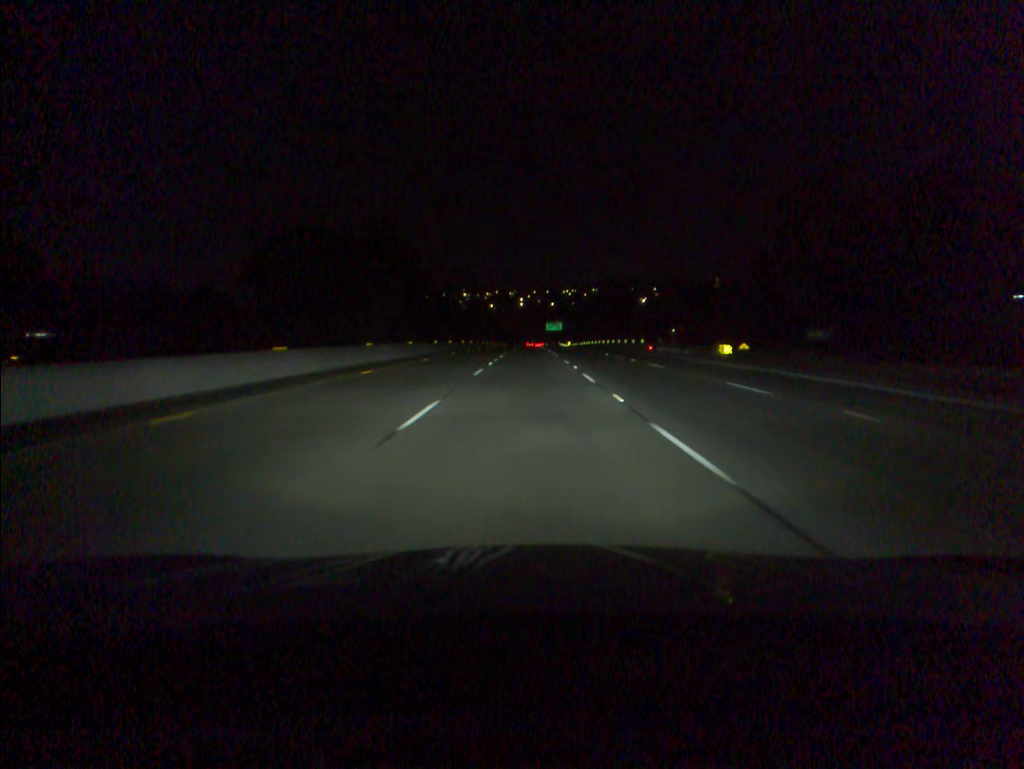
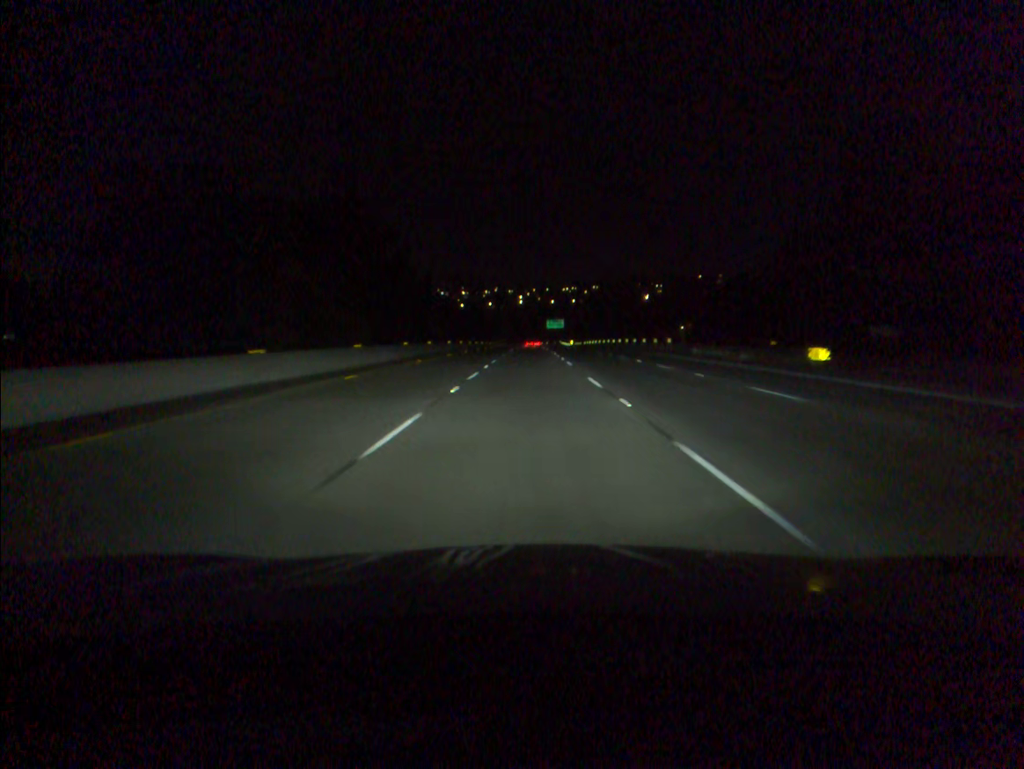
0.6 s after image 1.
(0.0, +16.9) m; 0°
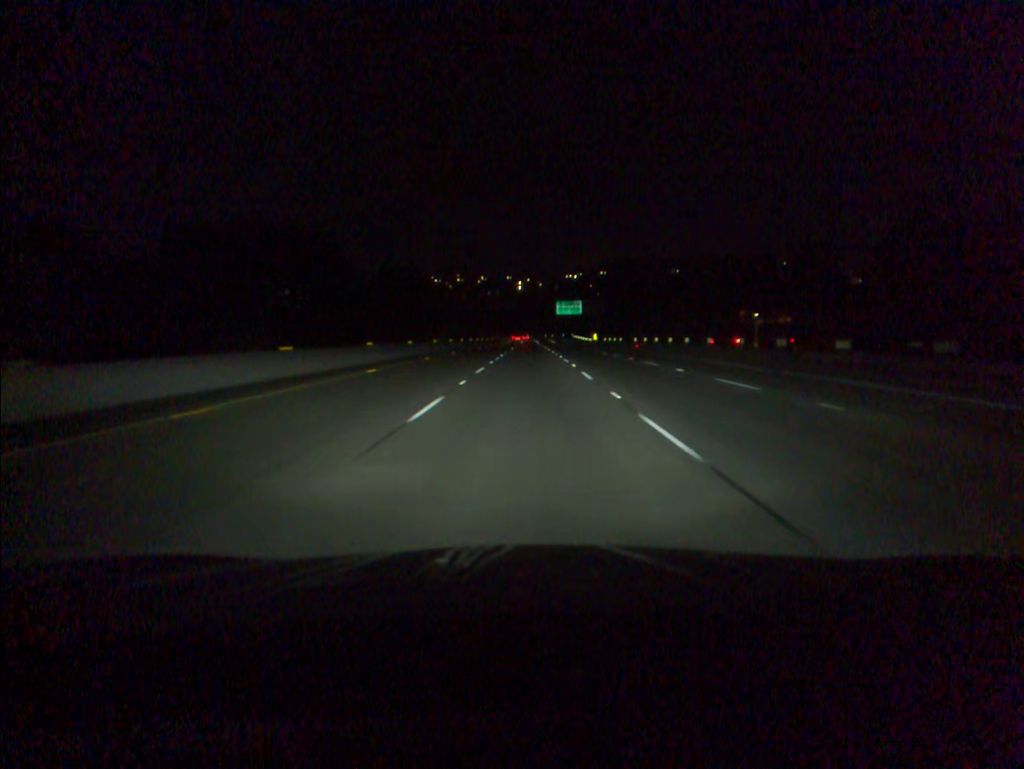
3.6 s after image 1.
(+0.1, +84.4) m; 0°
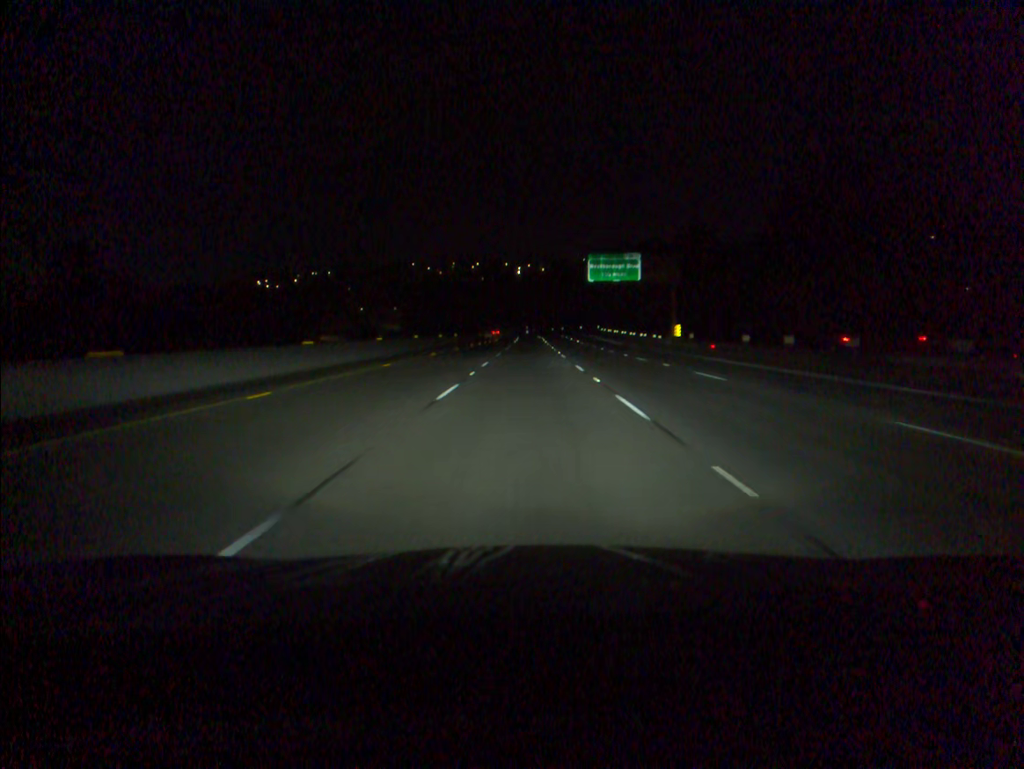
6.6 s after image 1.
(0.0, +84.4) m; 0°
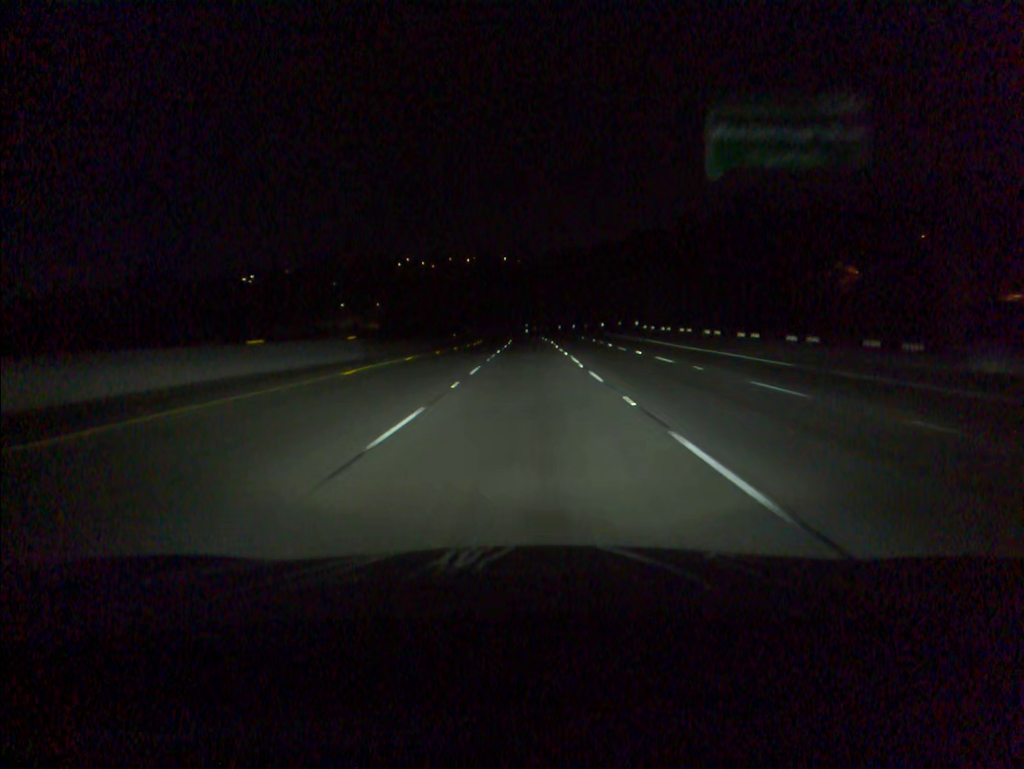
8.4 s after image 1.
(0.0, +50.4) m; 0°
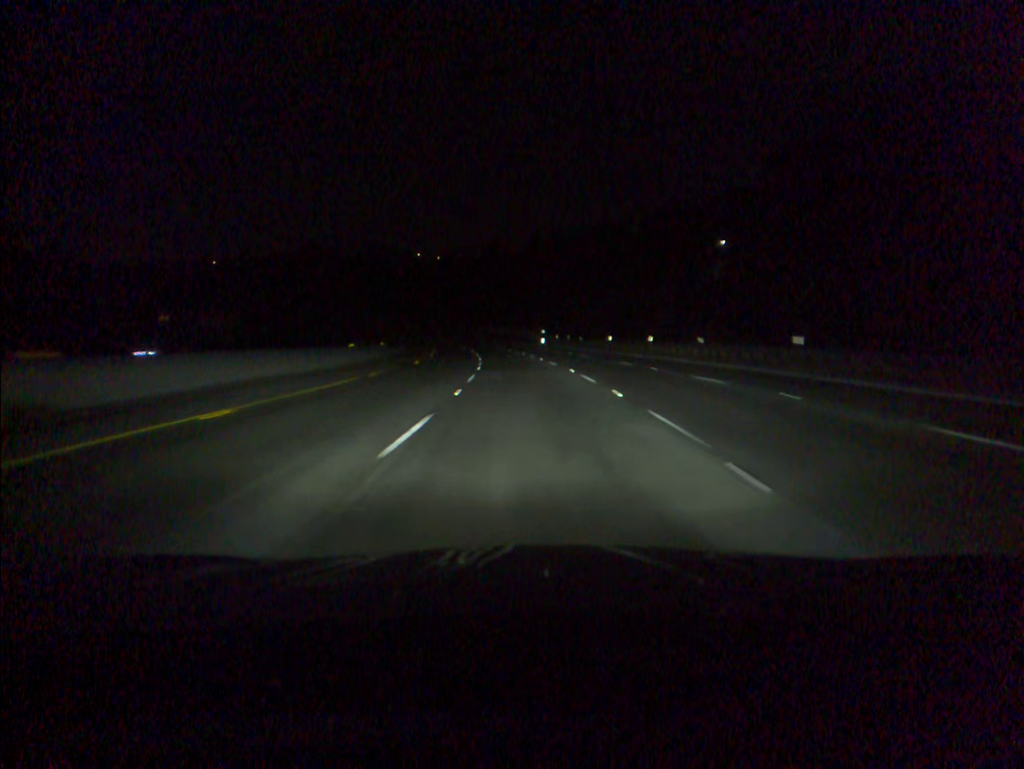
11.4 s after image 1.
(-0.5, +83.6) m; -1°
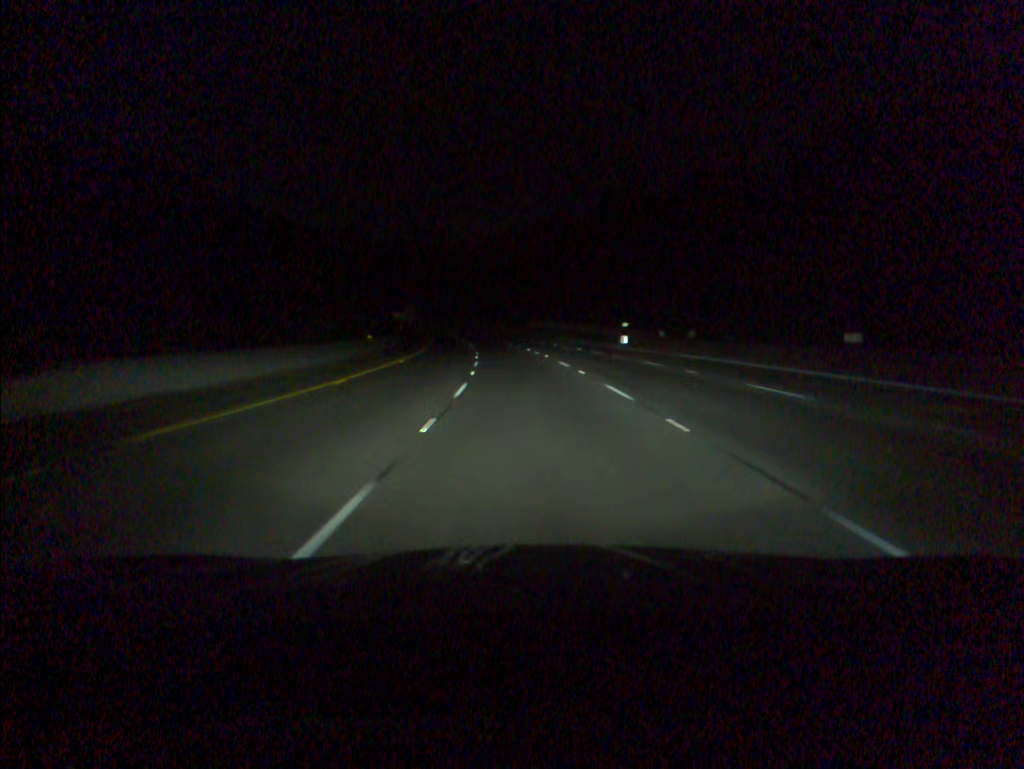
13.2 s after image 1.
(-1.6, +50.4) m; -4°
